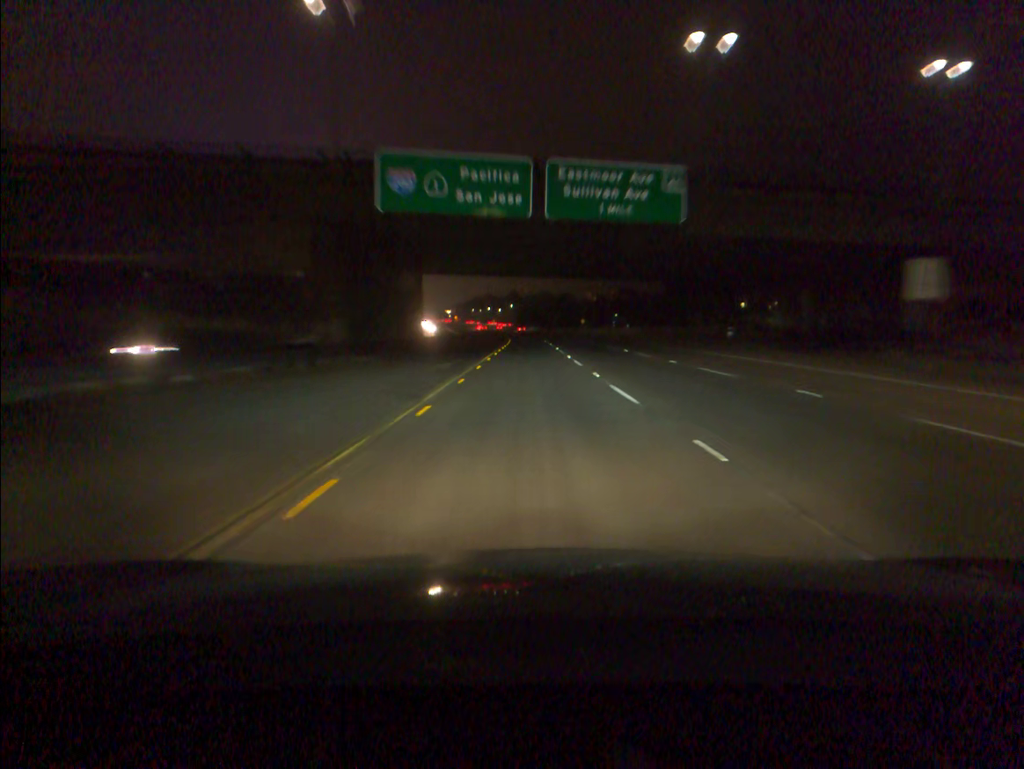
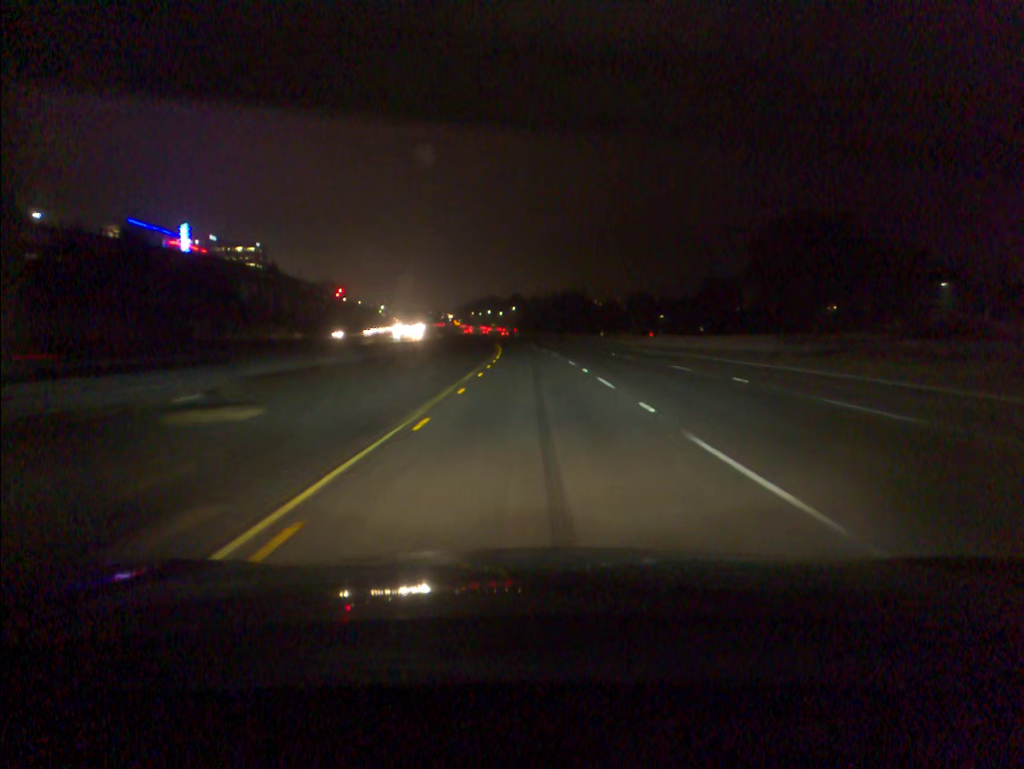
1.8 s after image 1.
(+0.1, +52.3) m; 0°
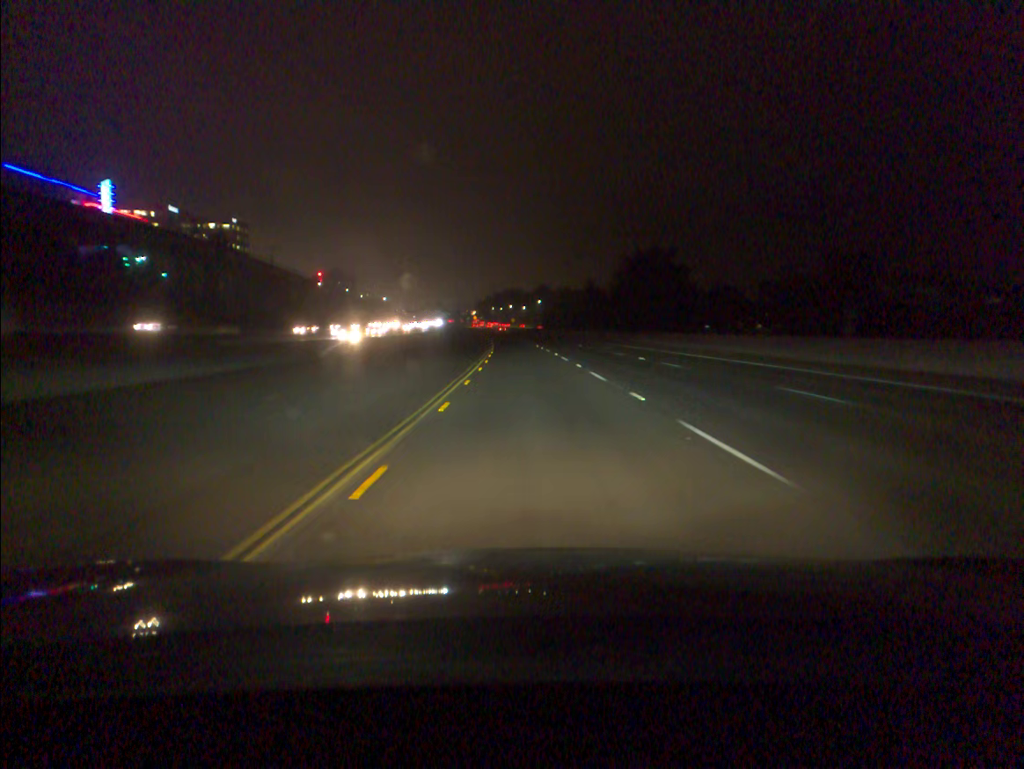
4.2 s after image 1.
(-1.0, +70.1) m; -2°
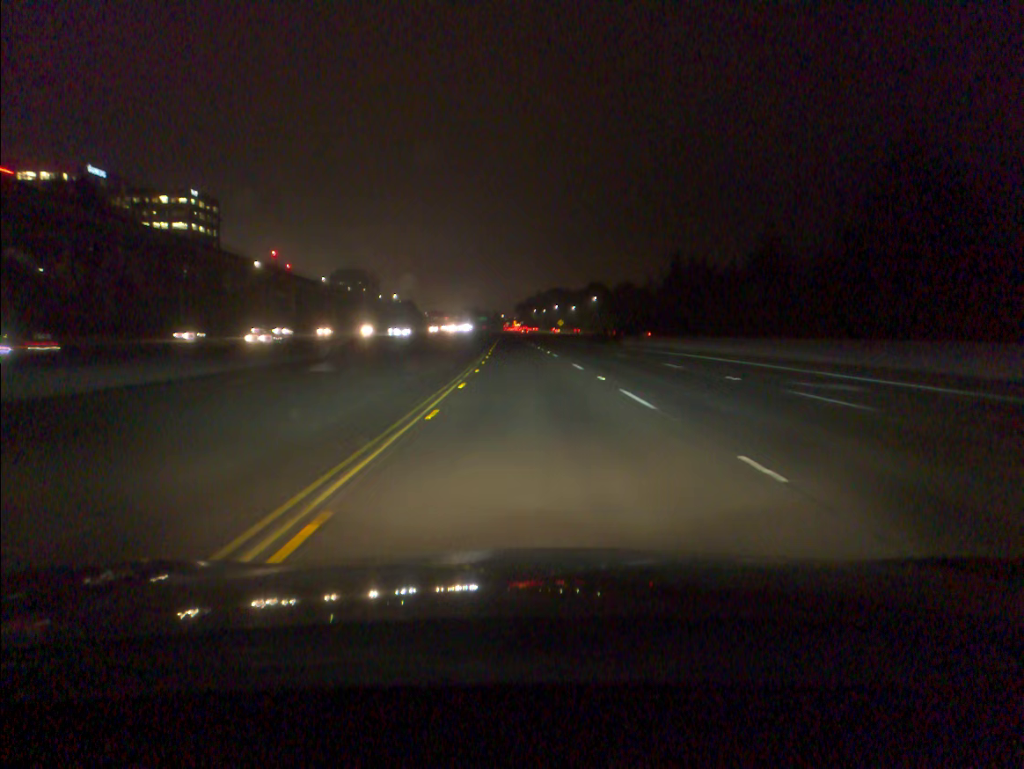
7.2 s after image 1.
(-2.4, +88.1) m; -3°
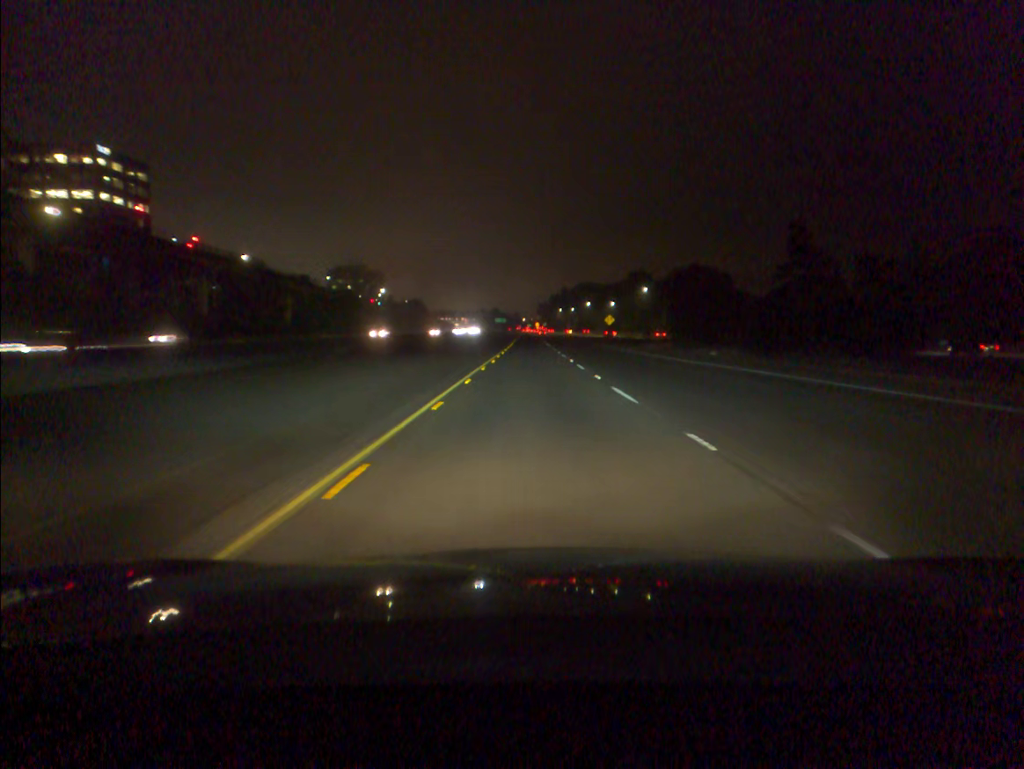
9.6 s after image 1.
(-1.3, +70.7) m; -2°
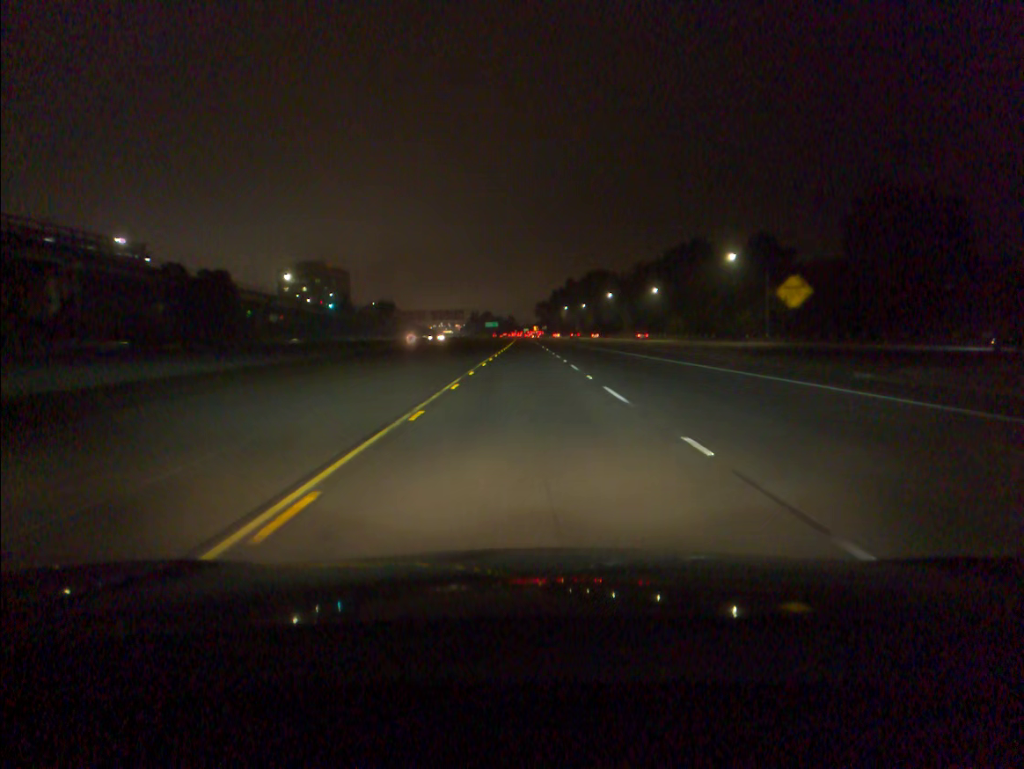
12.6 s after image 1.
(+0.2, +88.6) m; 0°
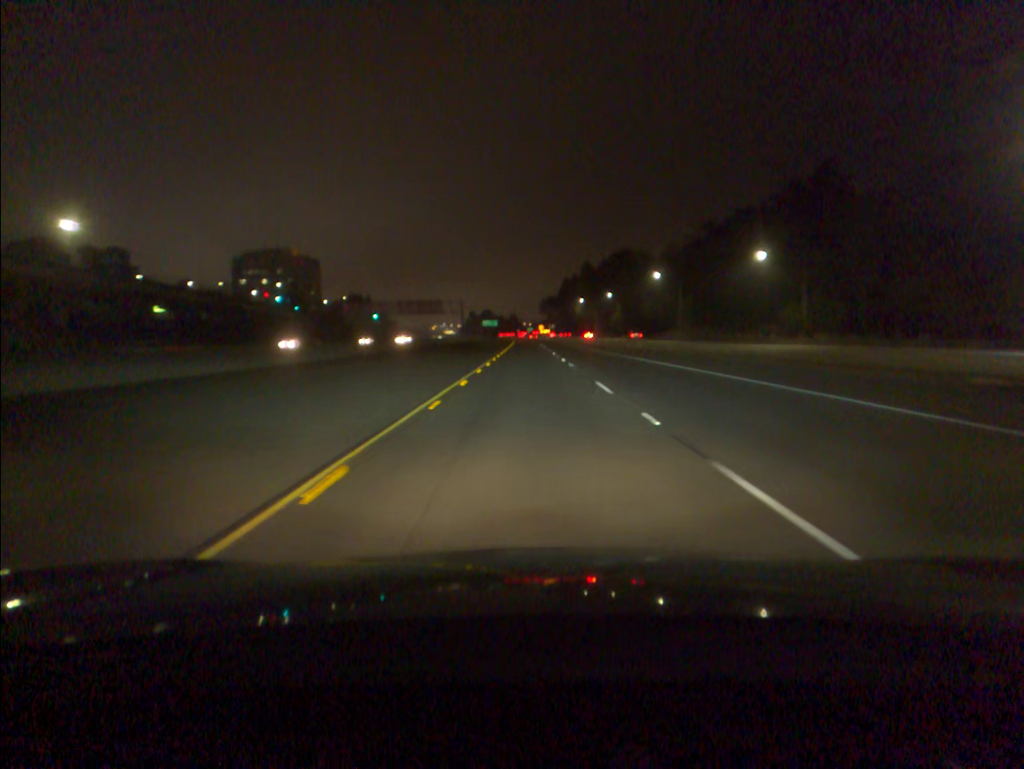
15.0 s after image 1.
(-0.2, +70.8) m; 0°
